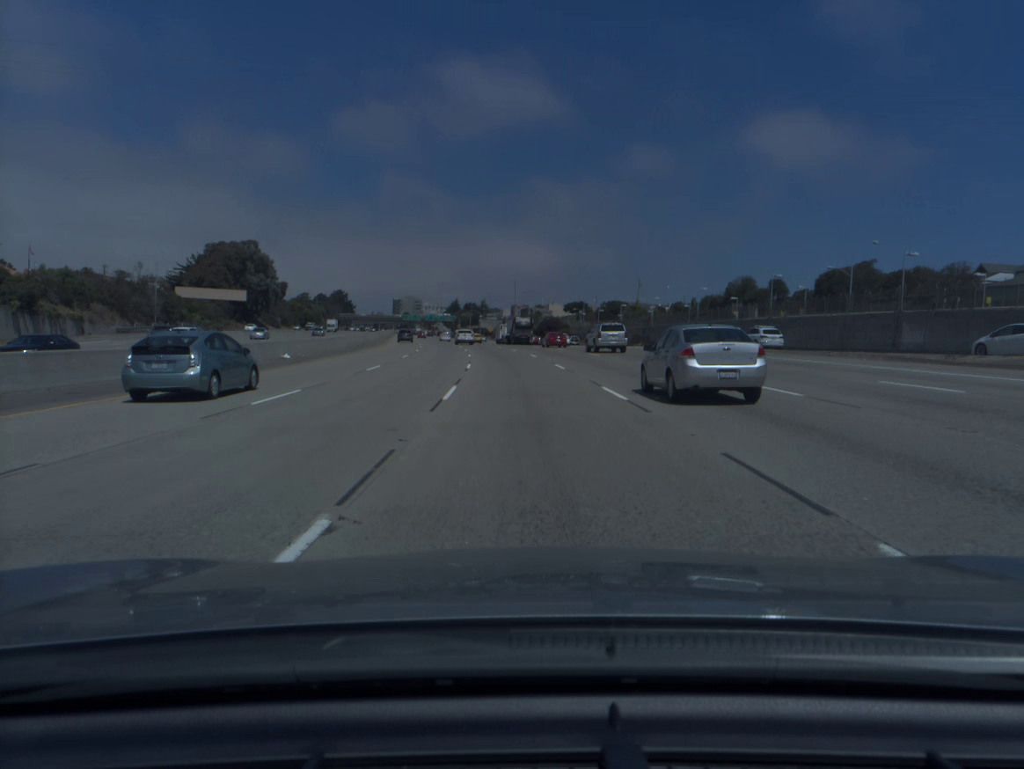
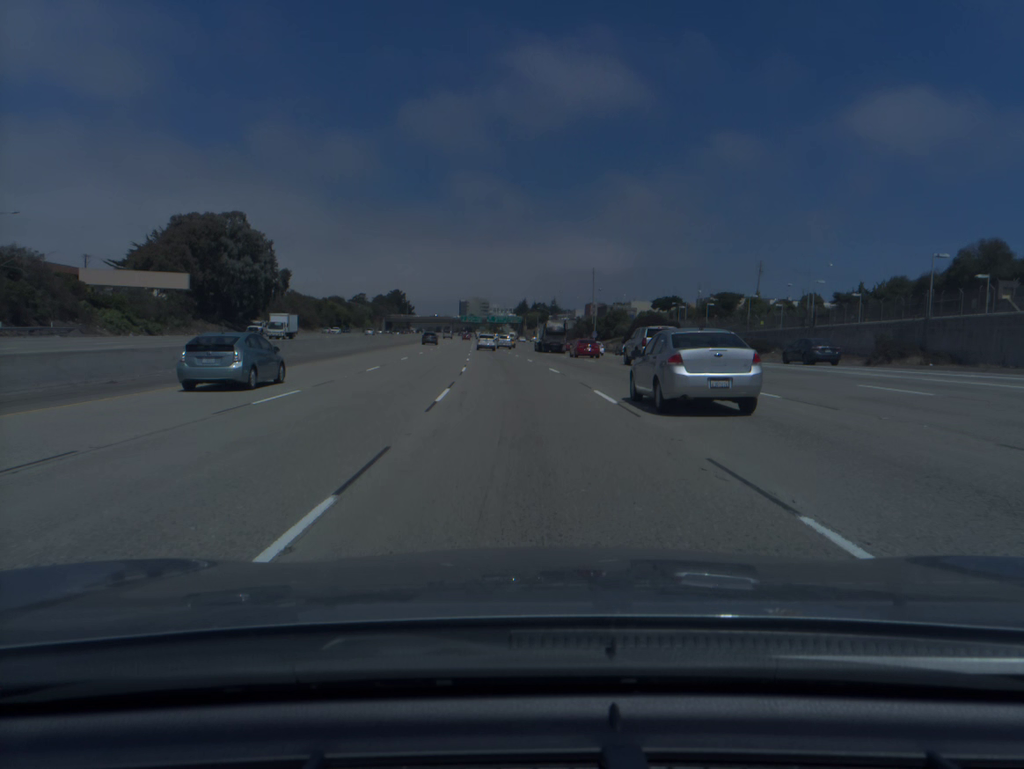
(-2.4, +56.4) m; -5°
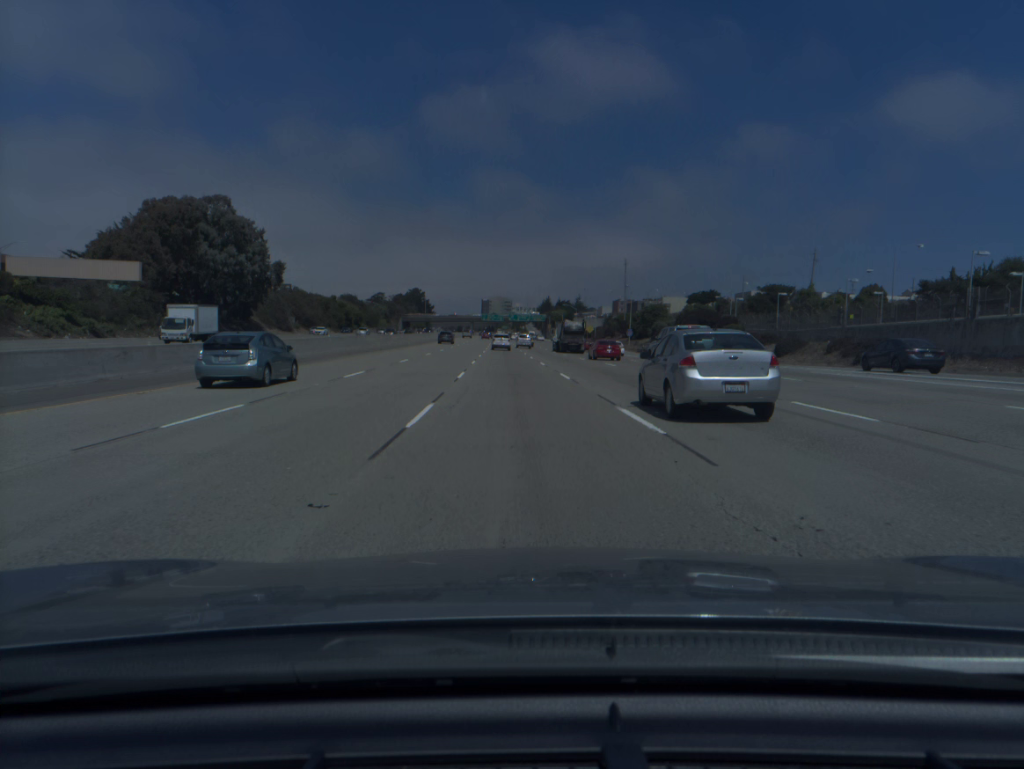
(-0.3, +18.9) m; -2°
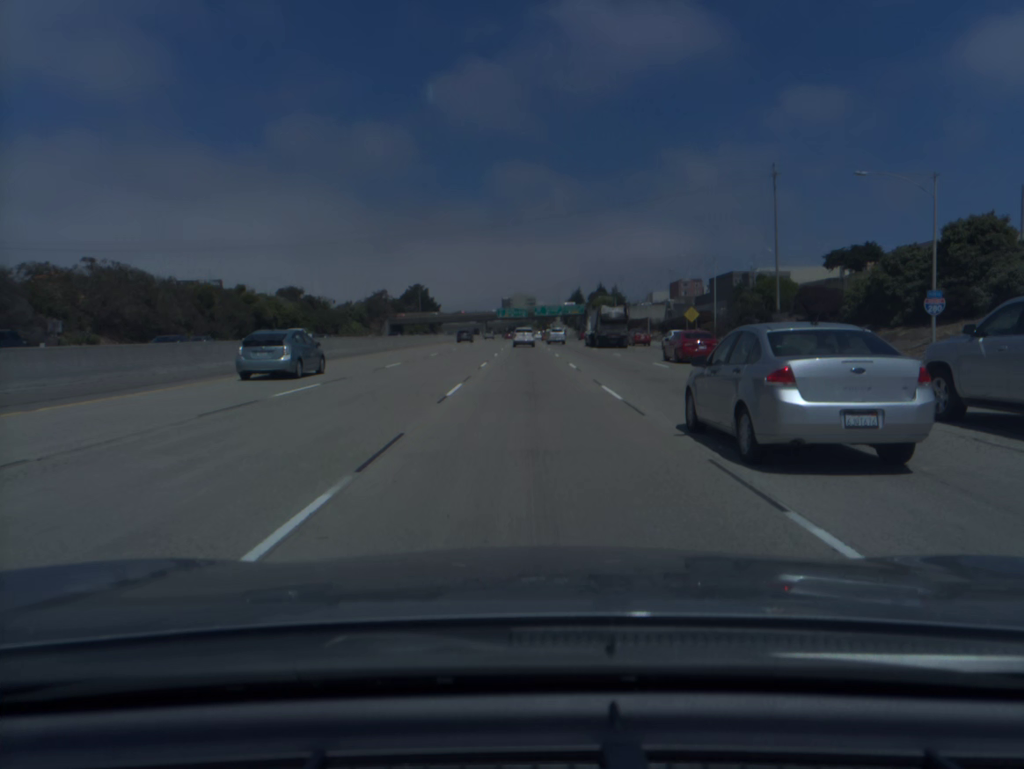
(-2.8, +94.9) m; -2°
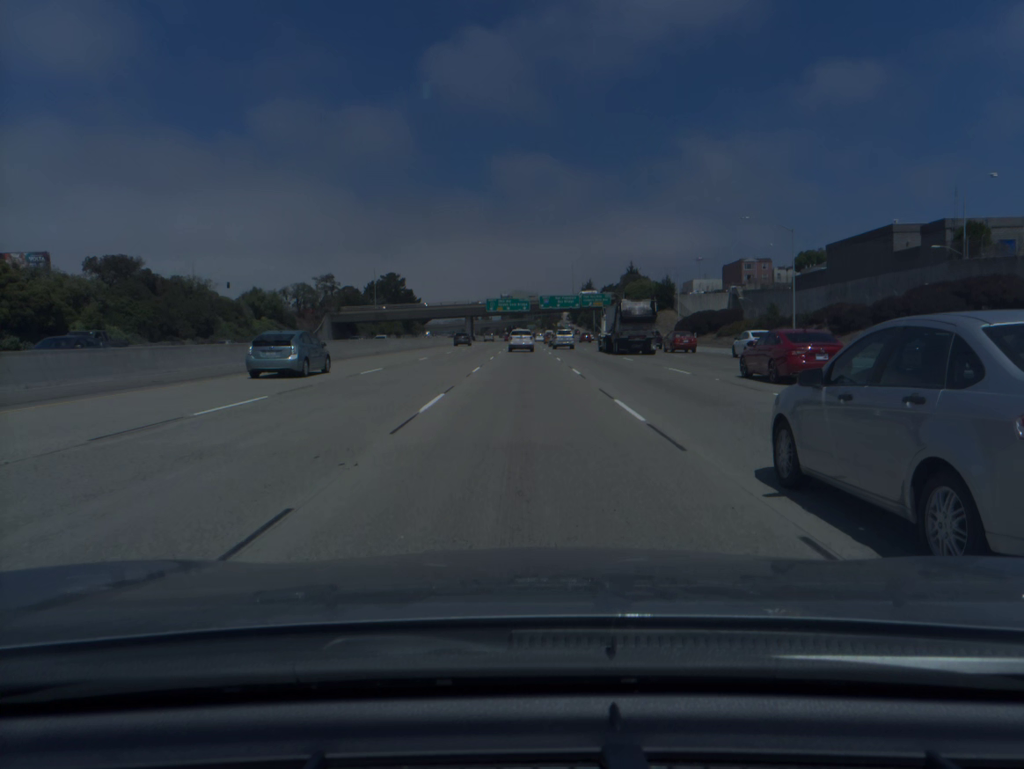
(+0.1, +75.2) m; 0°
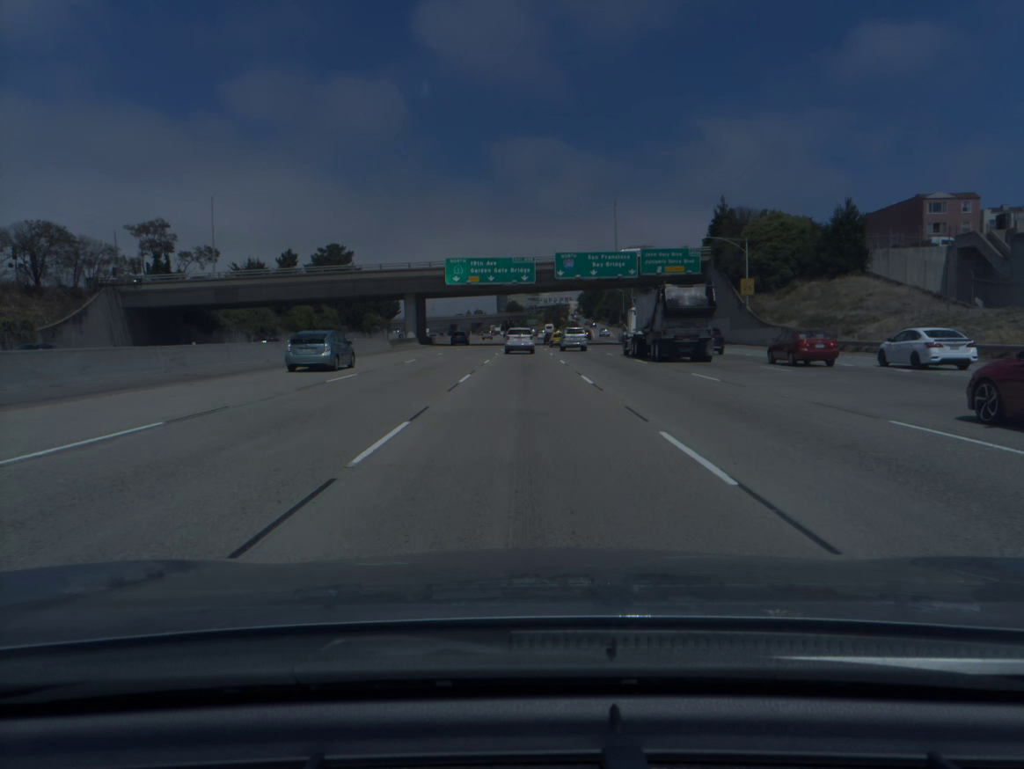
(0.0, +90.2) m; 0°
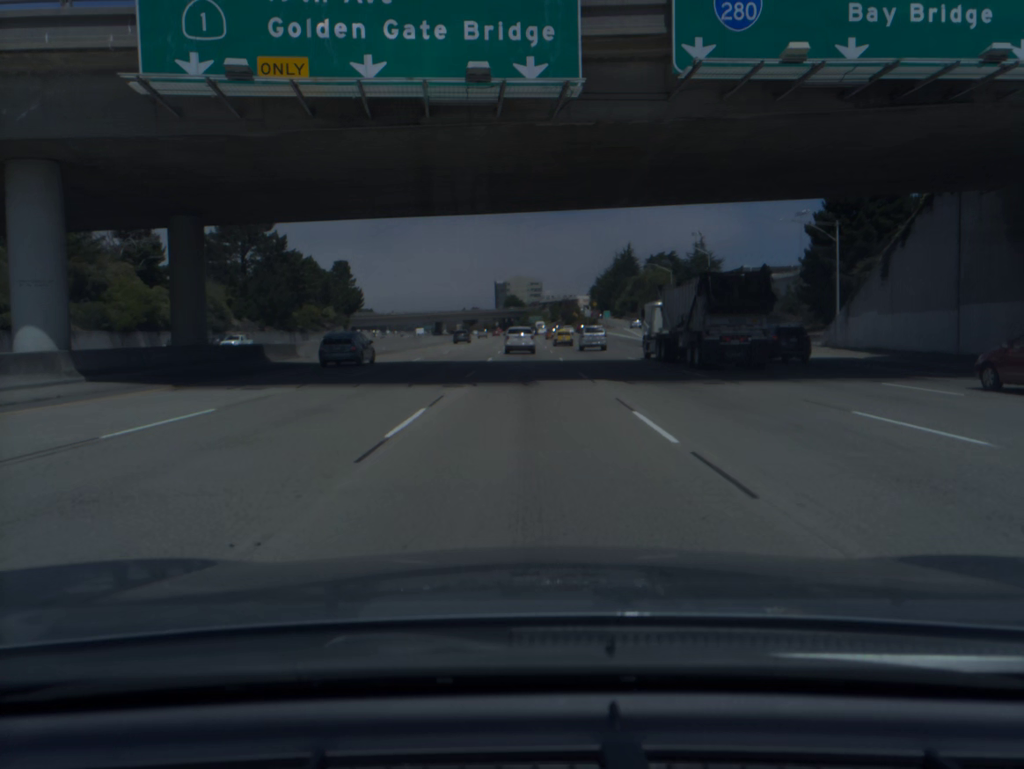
(0.0, +69.1) m; 0°
